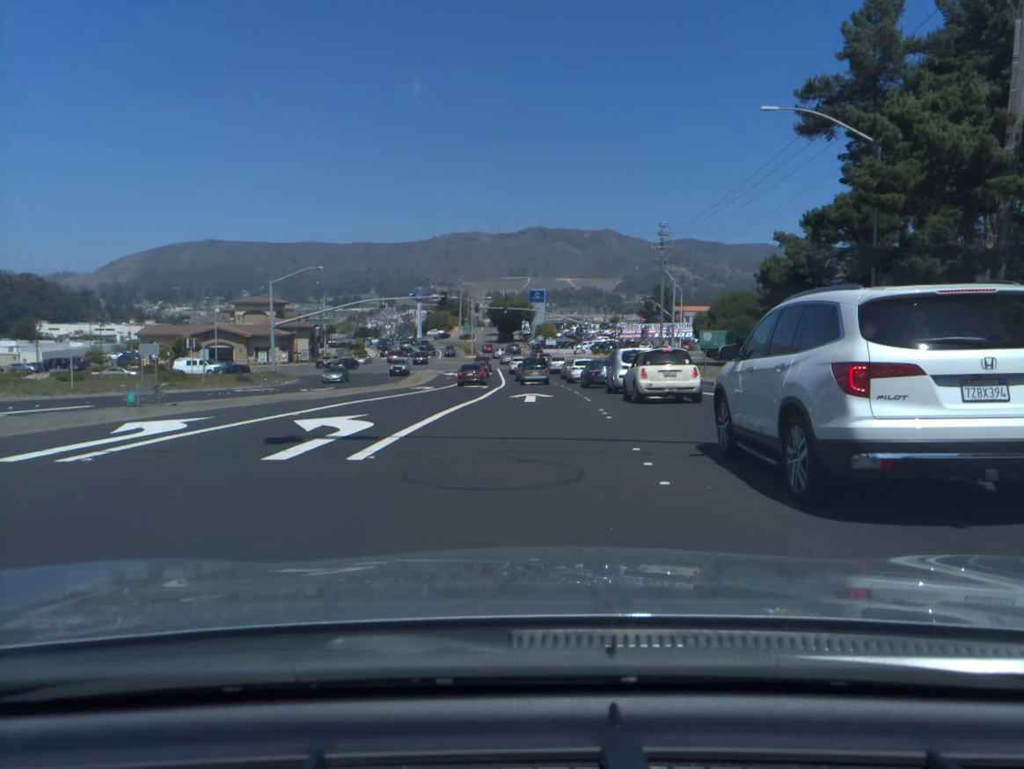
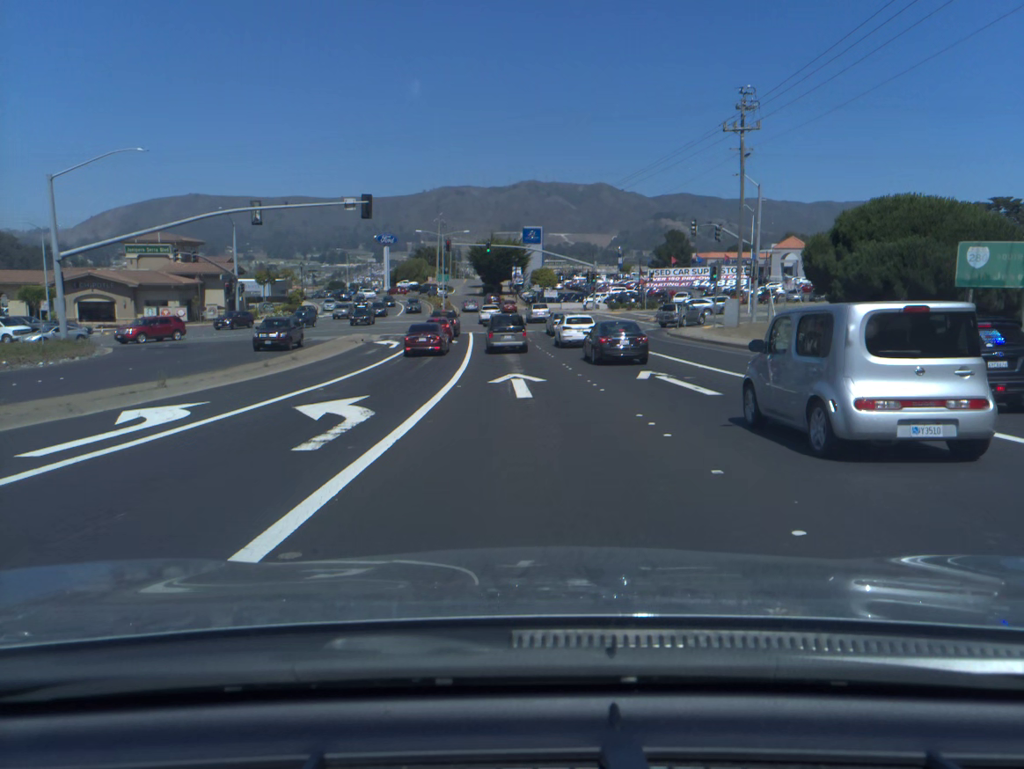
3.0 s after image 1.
(+0.4, +34.0) m; +1°
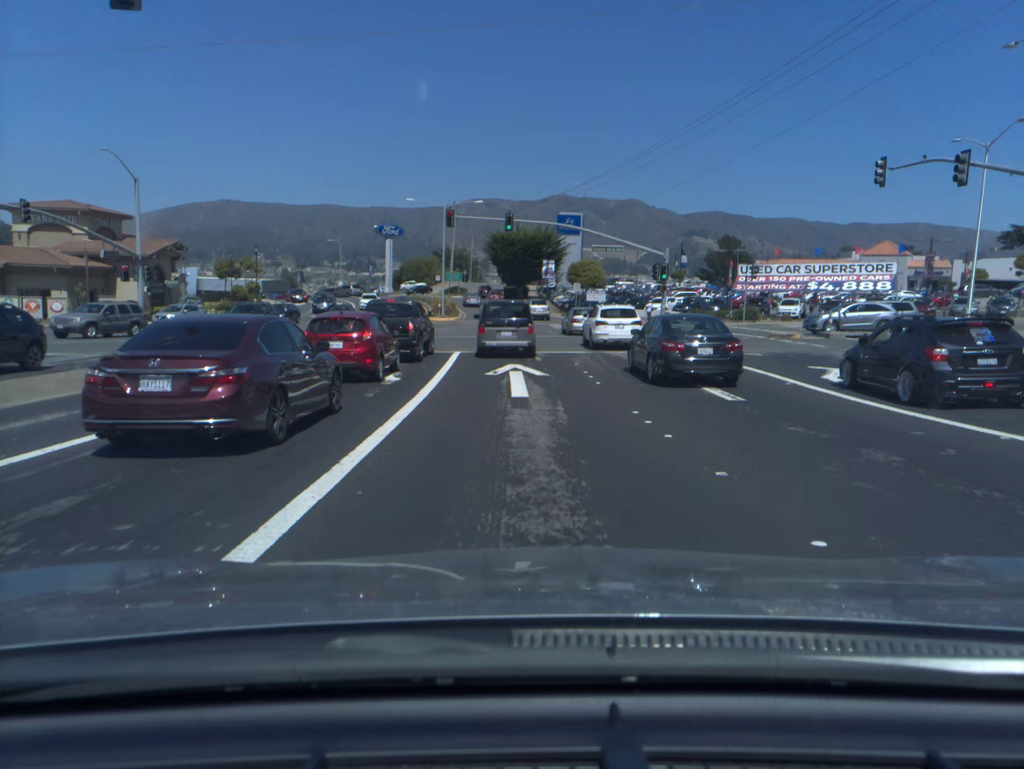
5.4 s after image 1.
(-0.6, +29.5) m; -2°
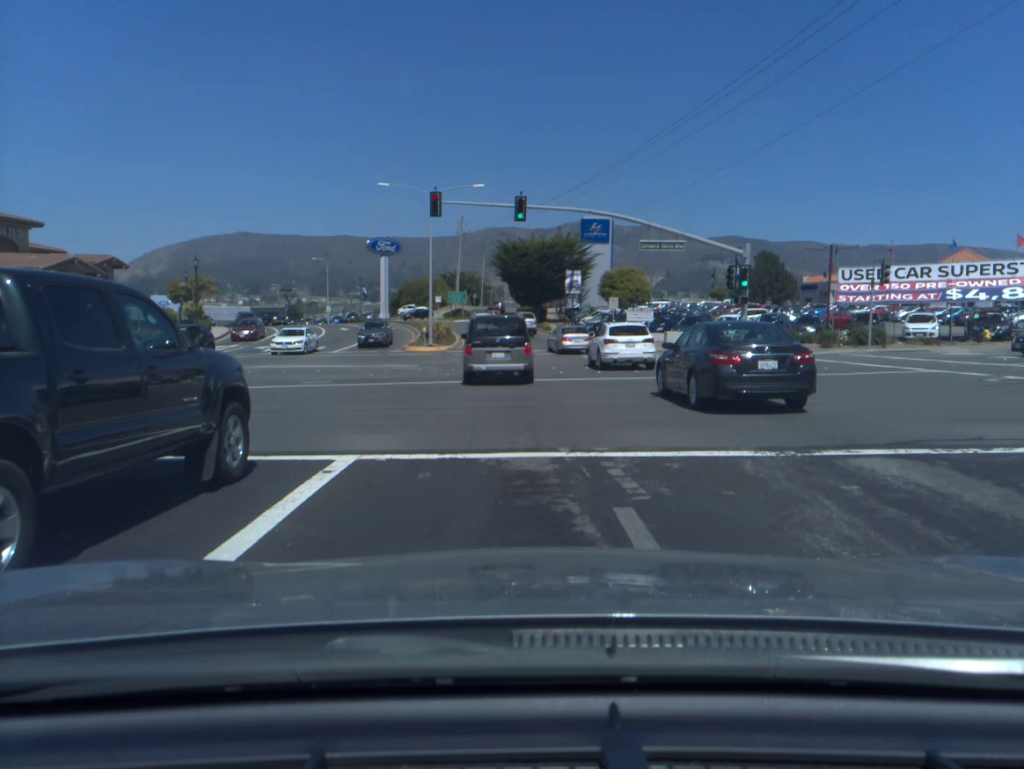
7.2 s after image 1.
(-0.1, +18.7) m; -1°
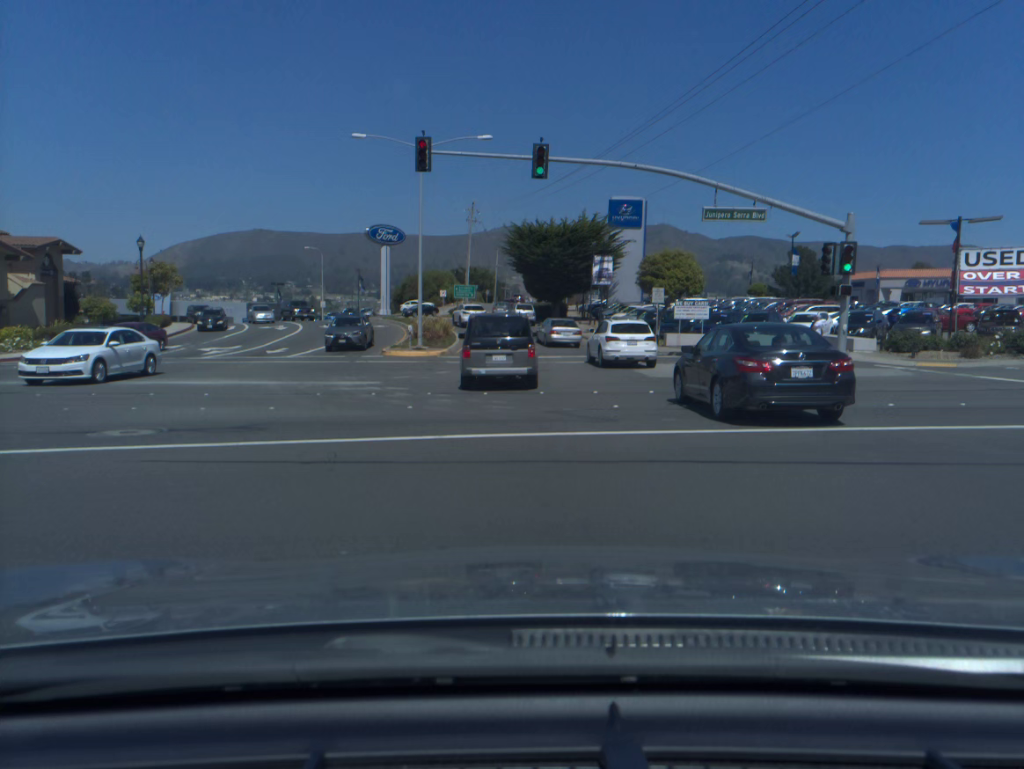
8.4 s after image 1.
(-0.1, +11.4) m; -1°
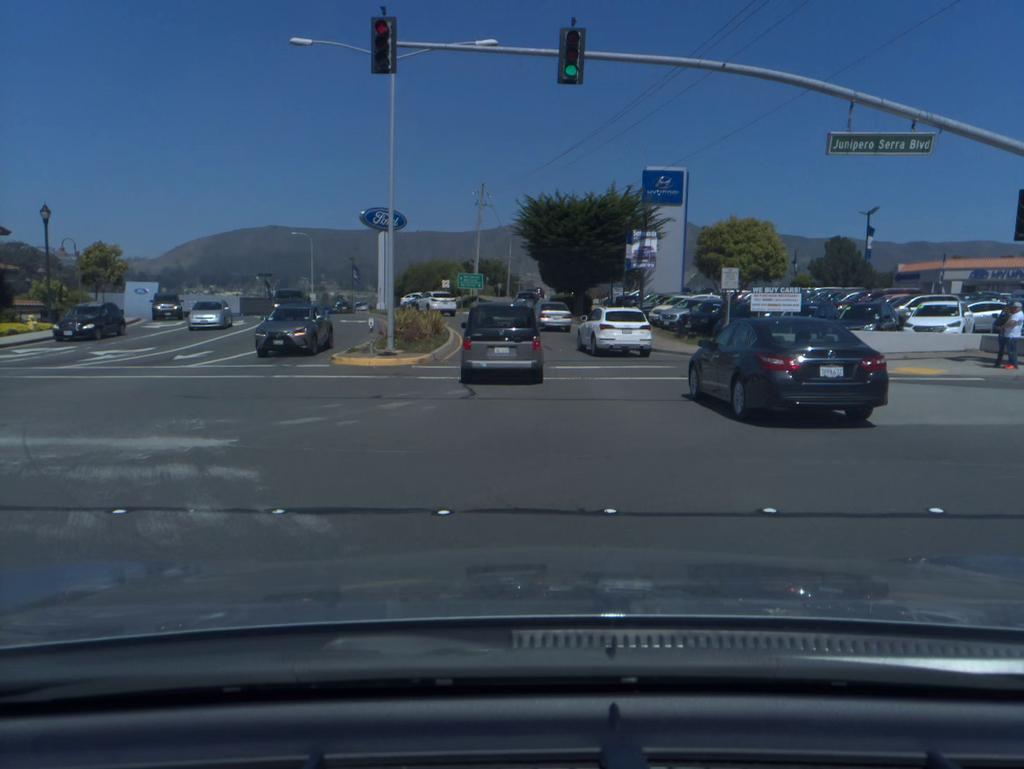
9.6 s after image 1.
(-0.1, +11.5) m; -1°
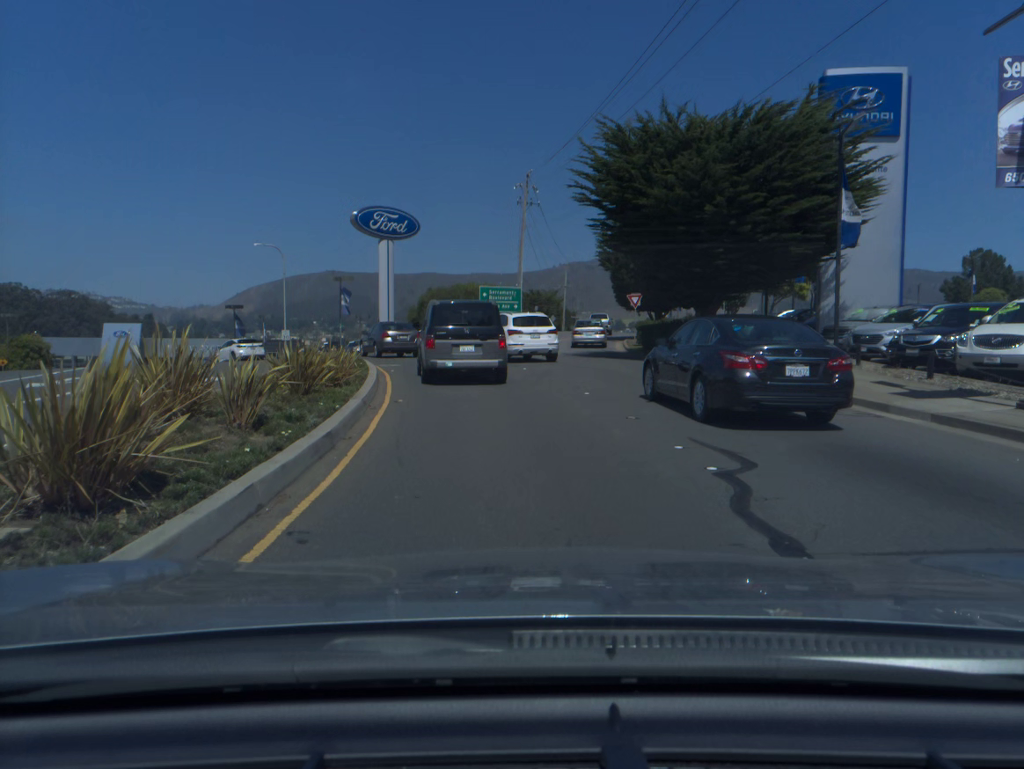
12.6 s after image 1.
(-0.5, +27.8) m; -4°
